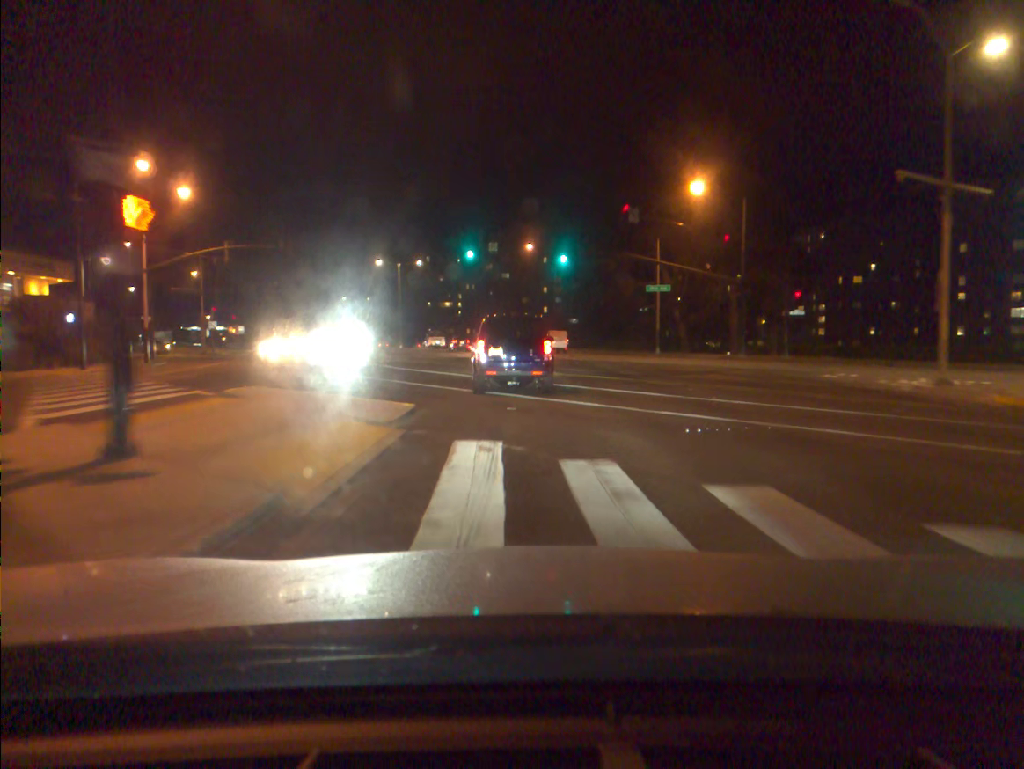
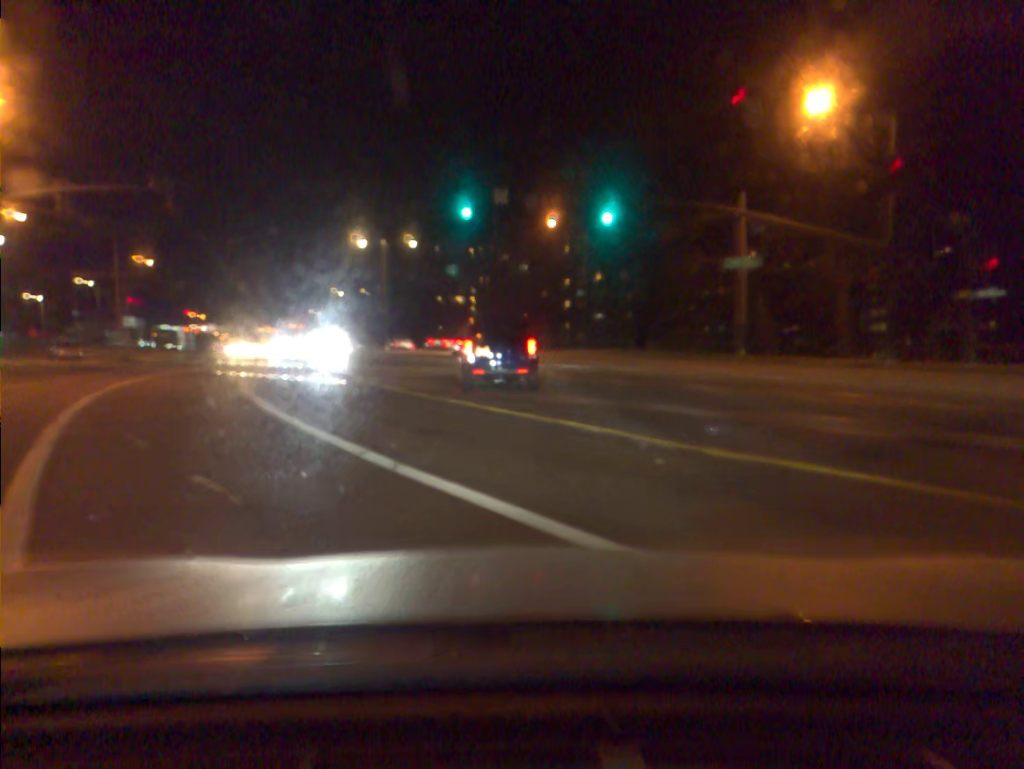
(-0.2, +18.4) m; -2°
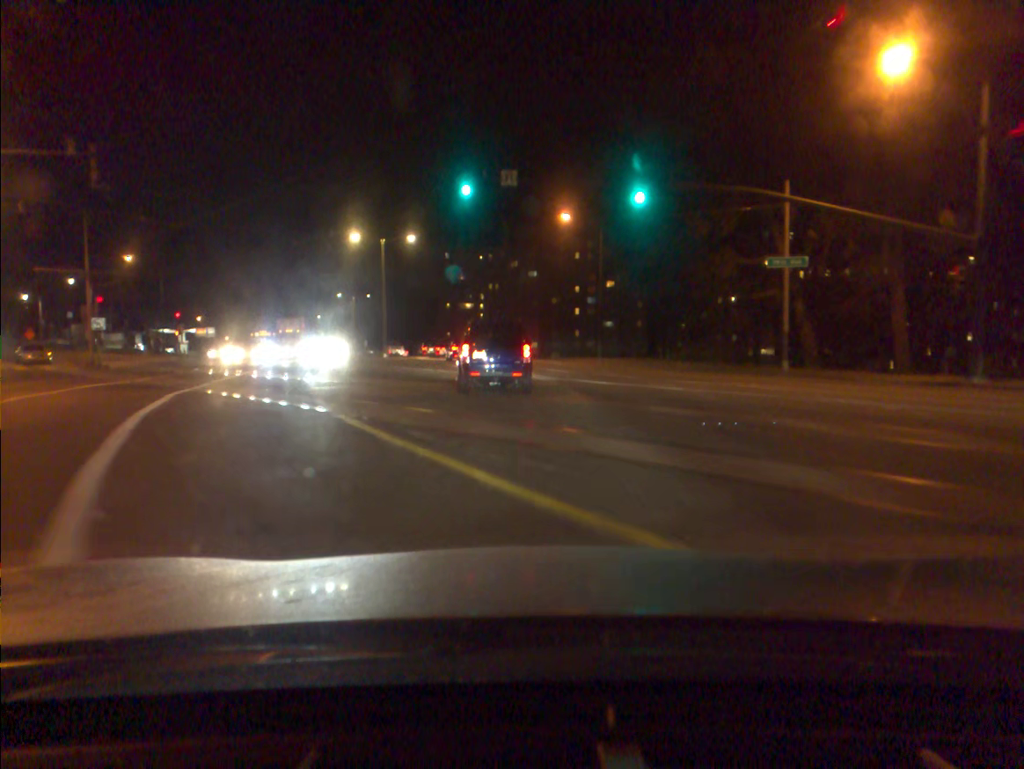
(0.0, +6.4) m; 0°
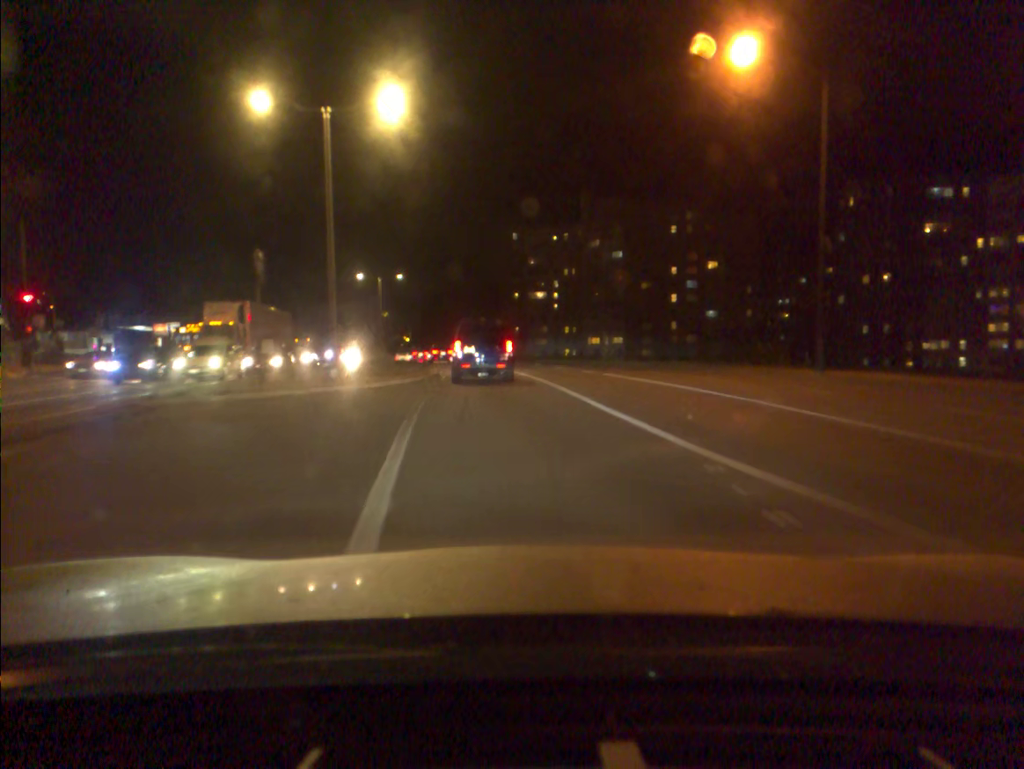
(-1.5, +34.9) m; -5°
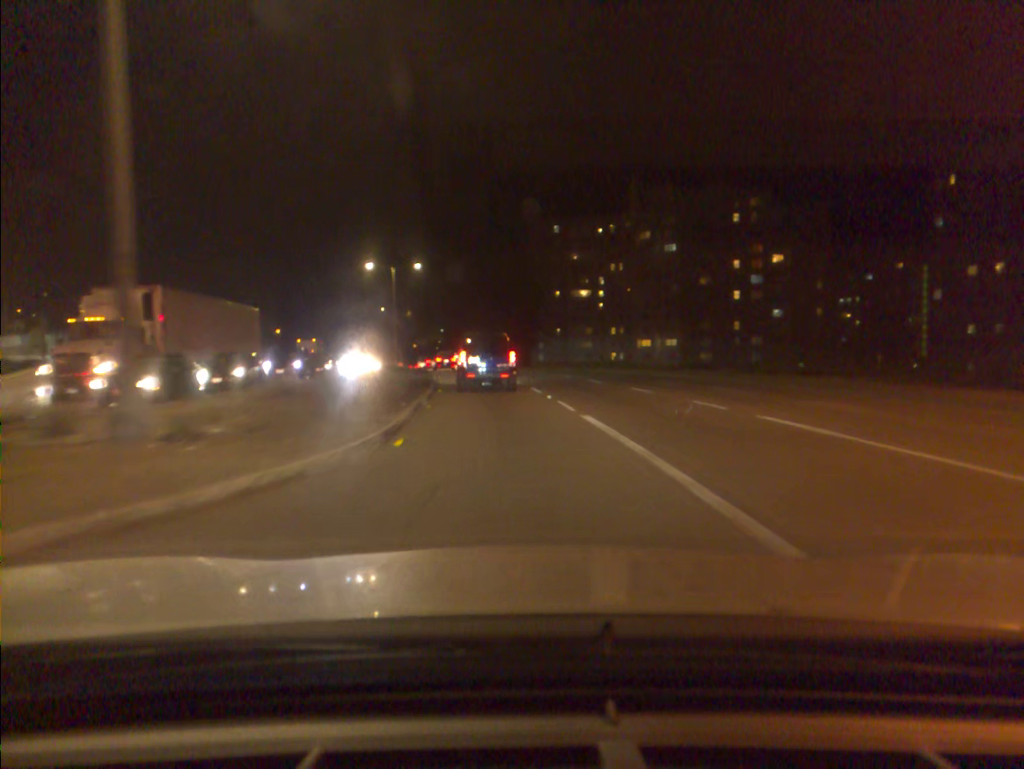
(-0.4, +16.2) m; -3°
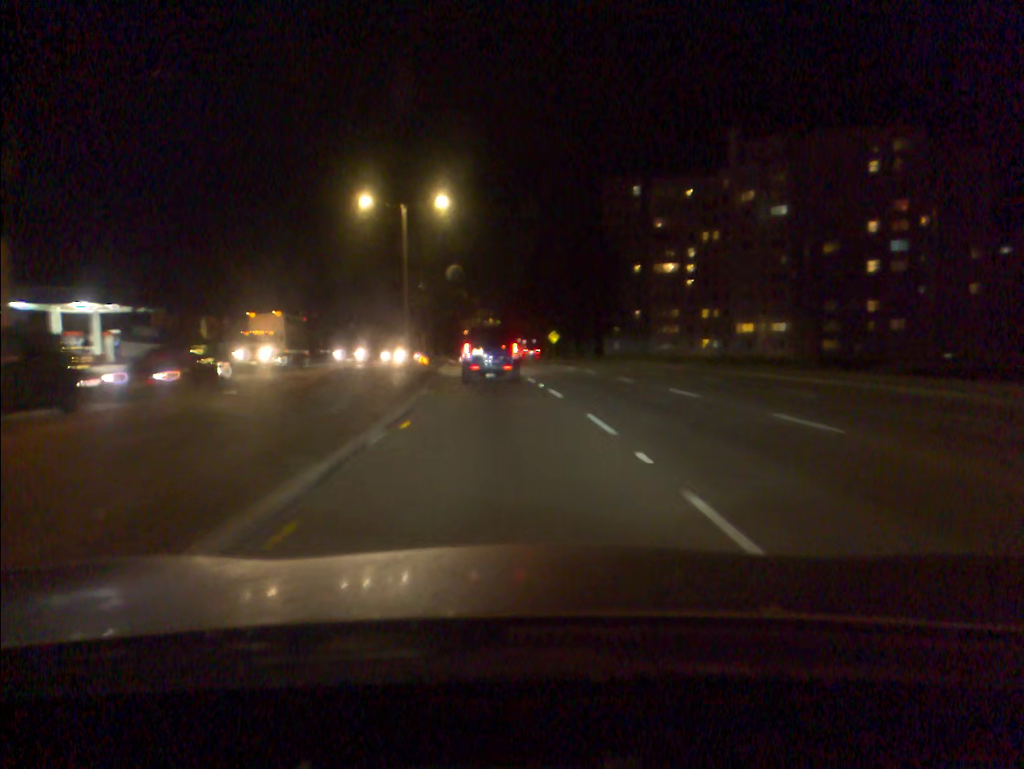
(-1.1, +27.1) m; -5°
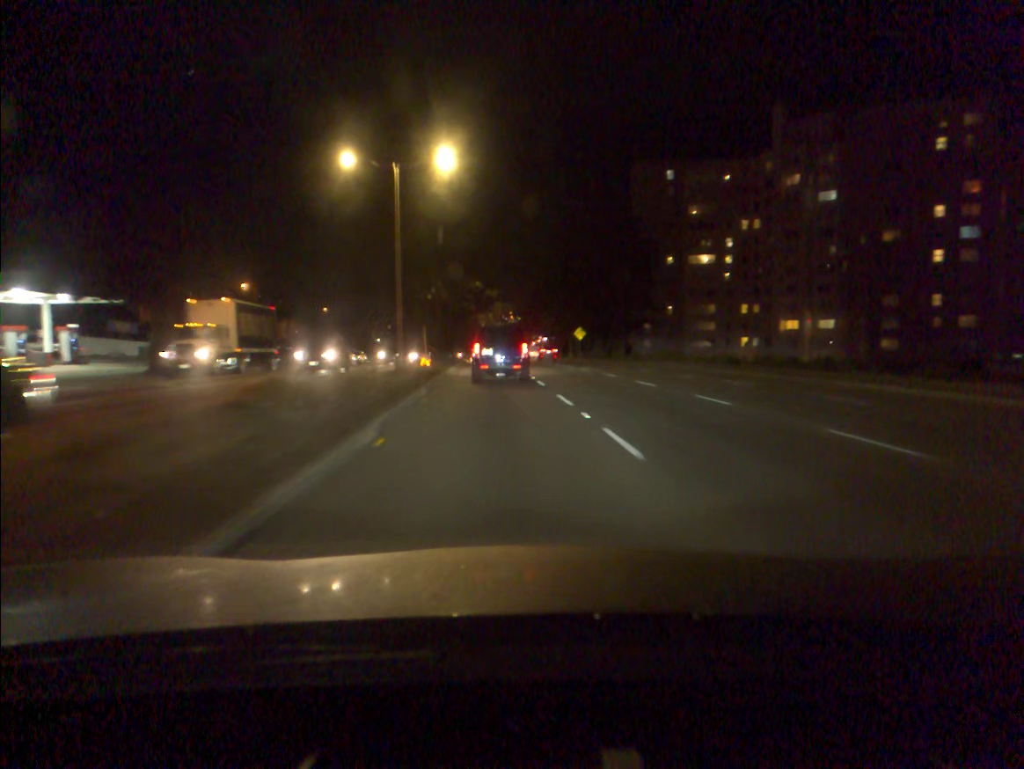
(-0.1, +9.7) m; -2°
